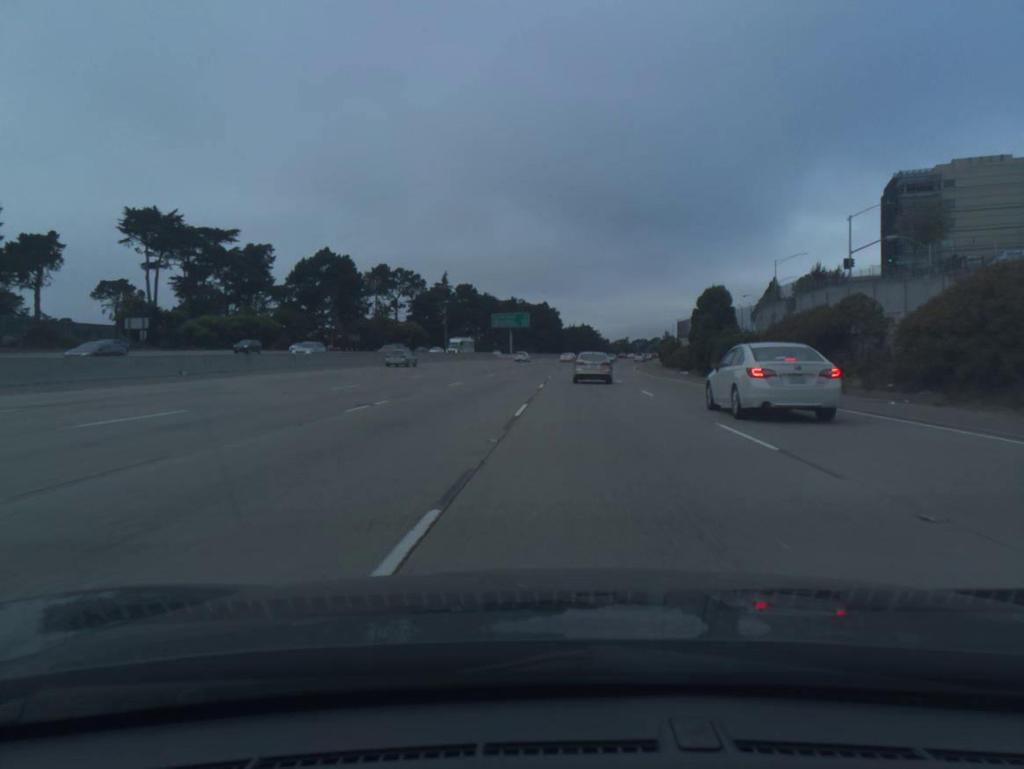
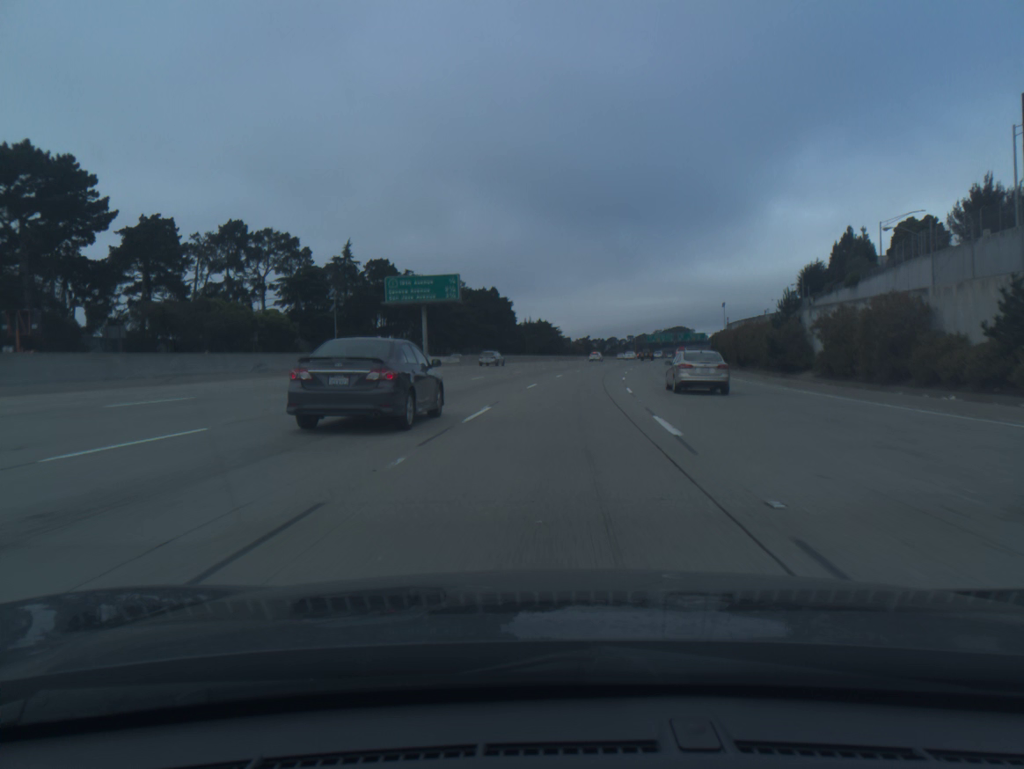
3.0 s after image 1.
(+0.4, +75.0) m; +3°
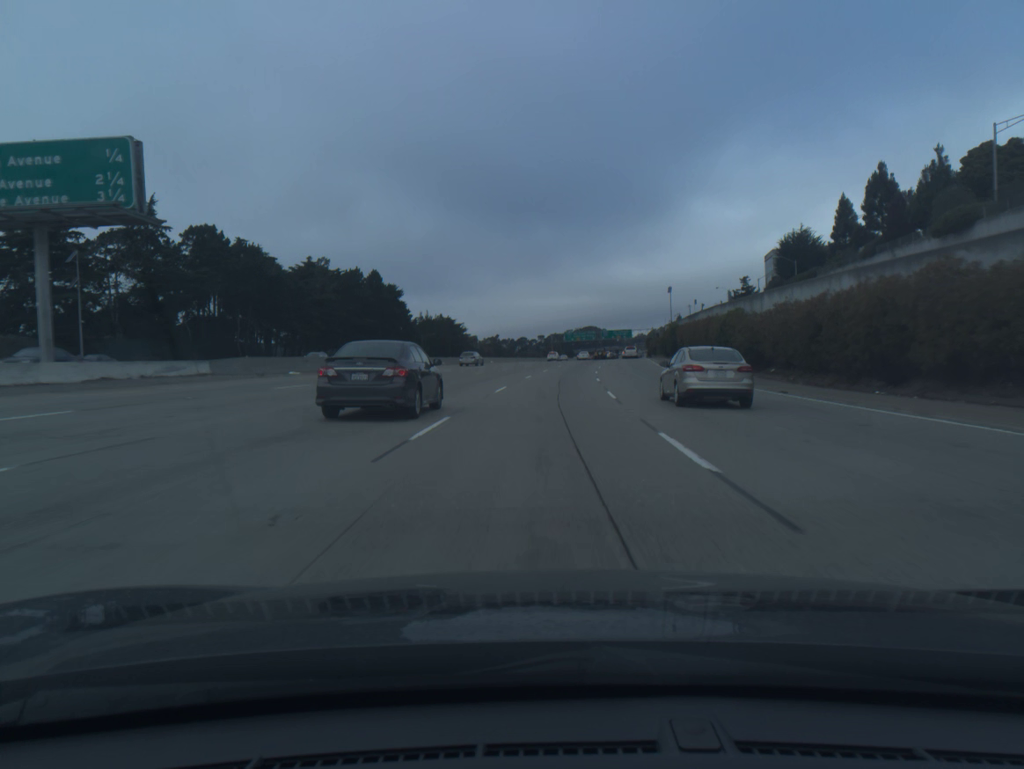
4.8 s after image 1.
(+3.0, +46.6) m; +7°
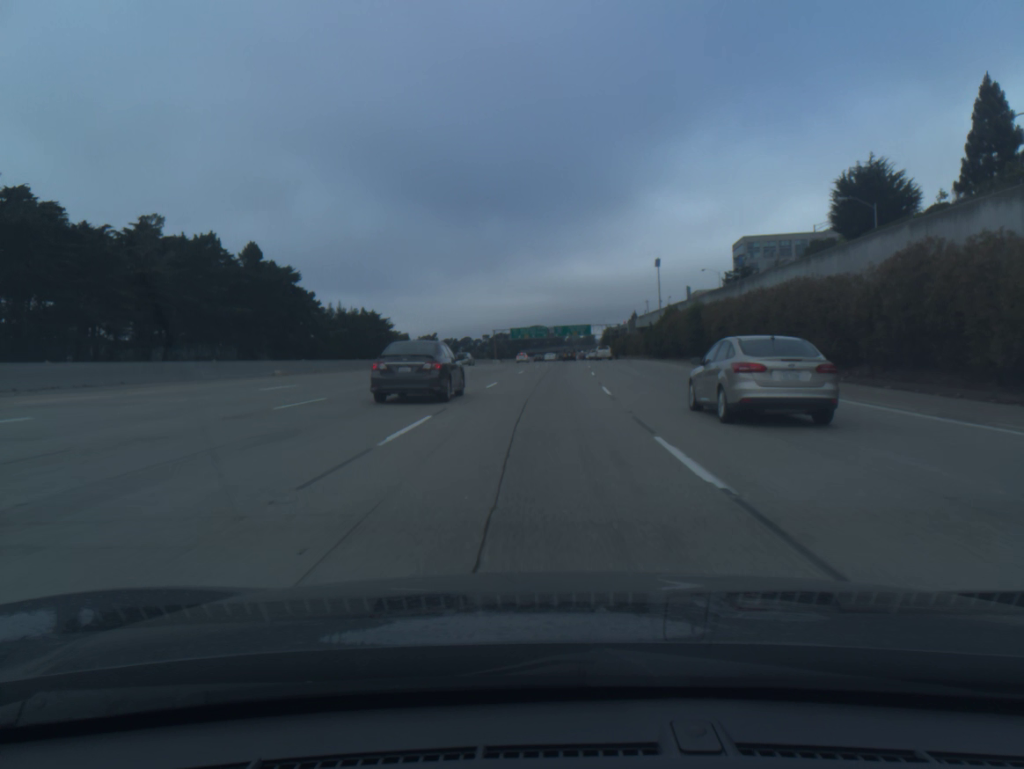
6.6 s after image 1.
(+1.5, +44.3) m; +4°
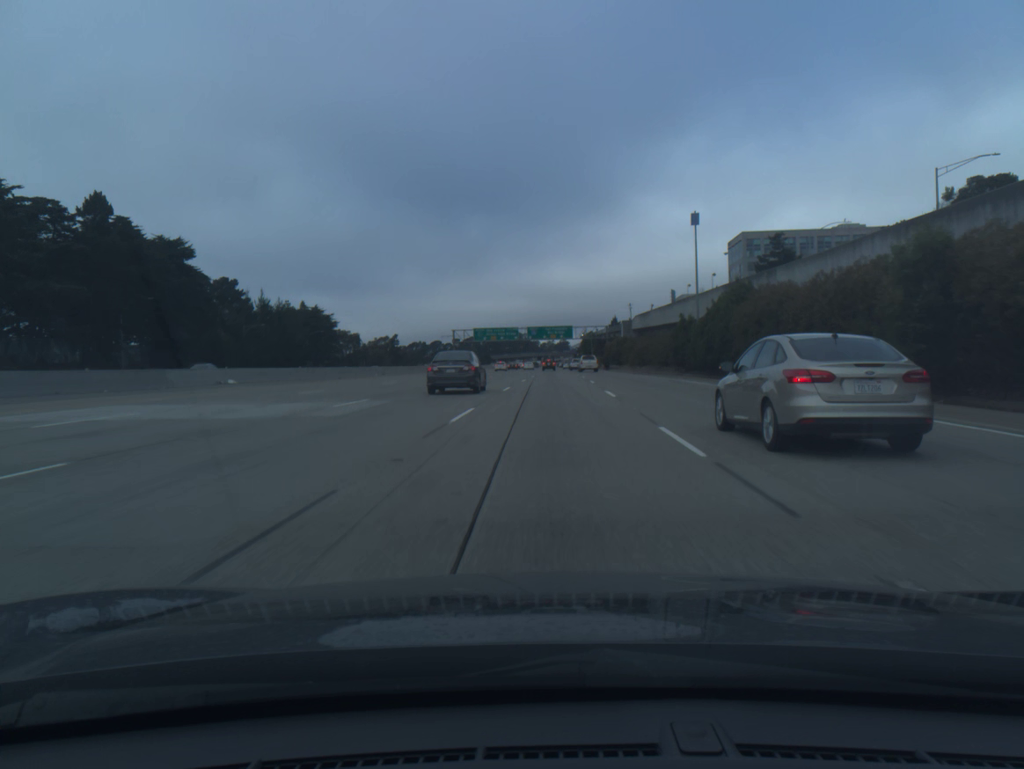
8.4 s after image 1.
(+0.7, +40.0) m; +2°
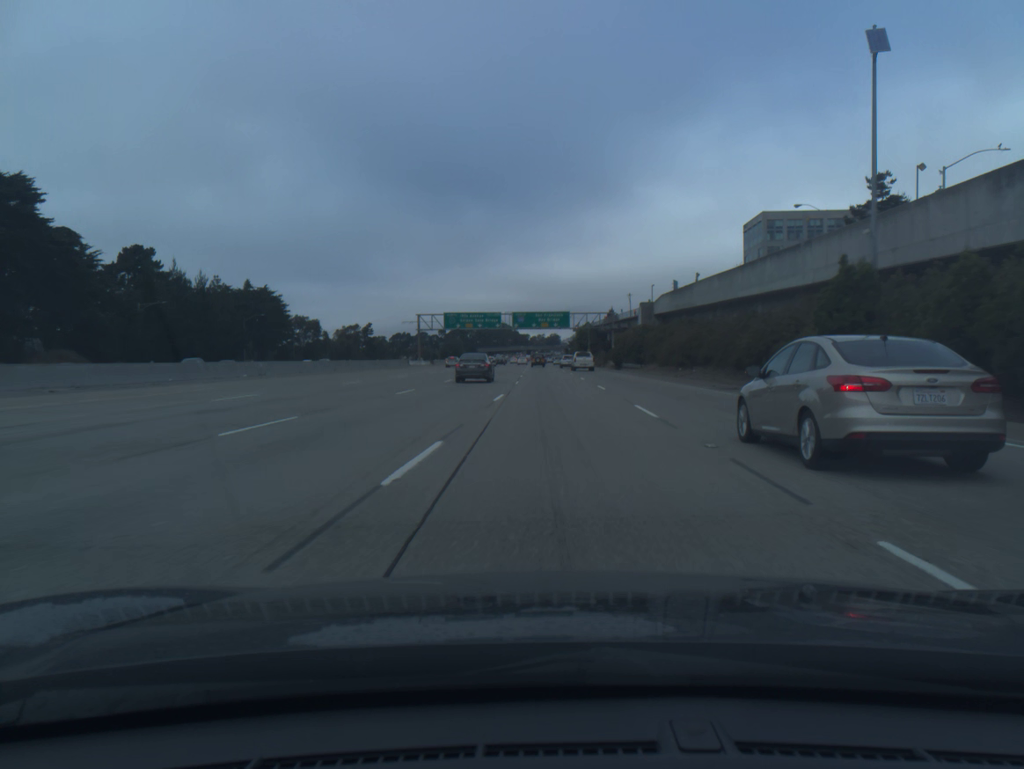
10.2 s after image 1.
(+0.3, +36.2) m; +1°
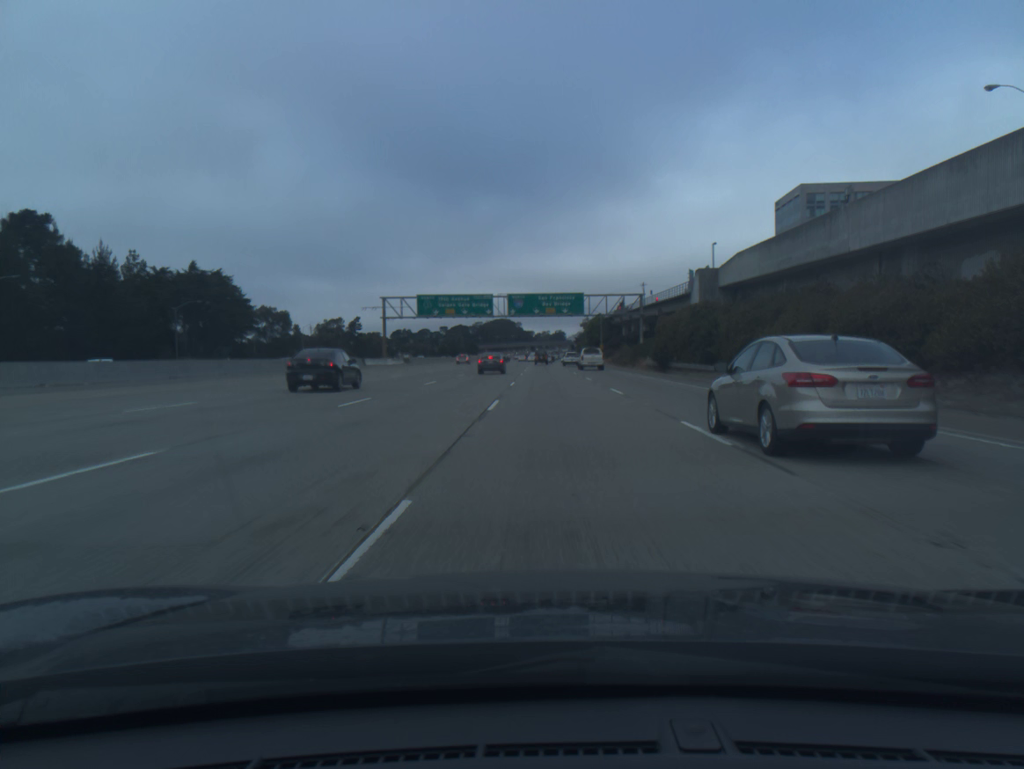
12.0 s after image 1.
(-0.1, +33.9) m; 0°
